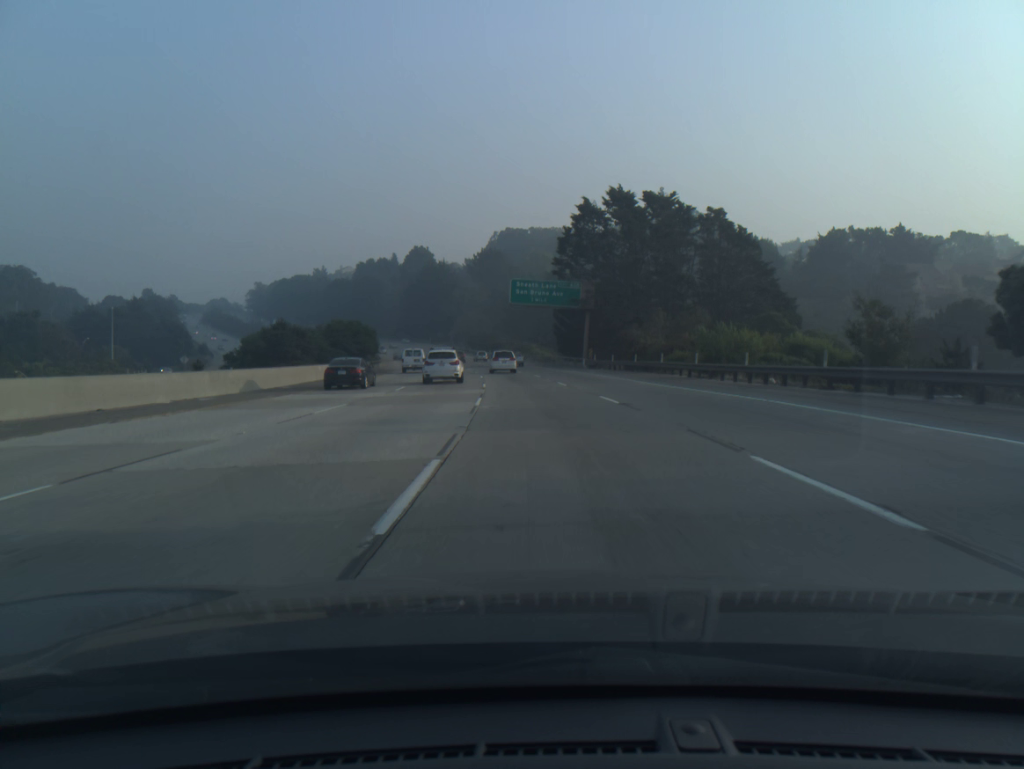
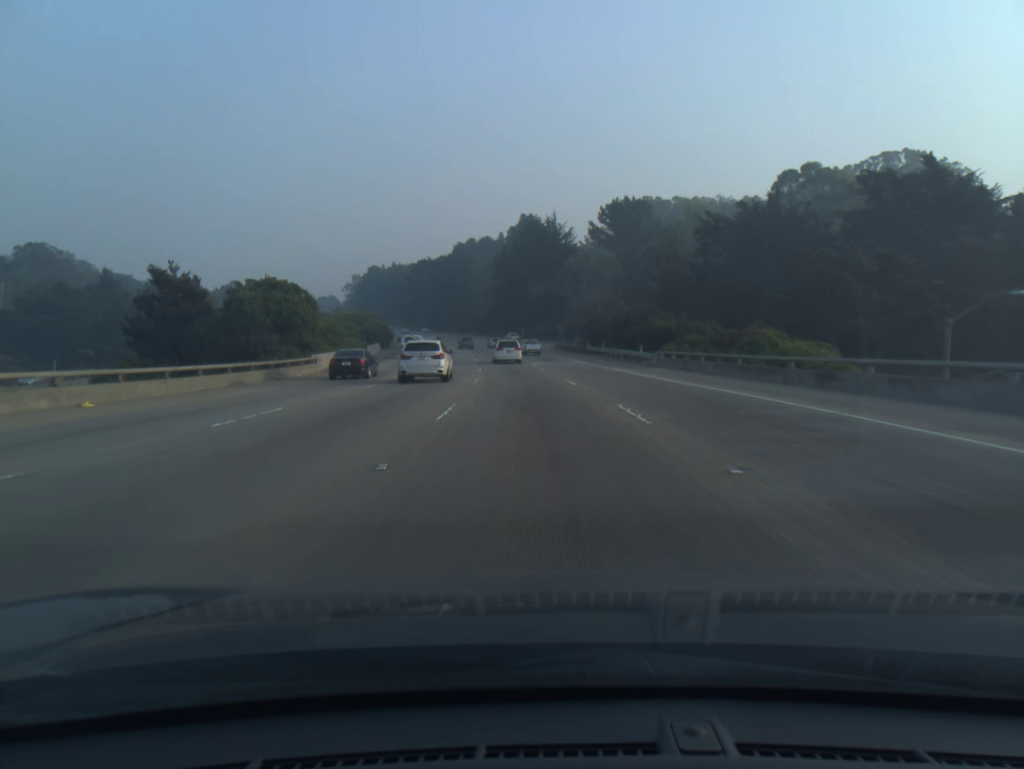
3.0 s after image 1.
(-7.8, +93.5) m; -9°
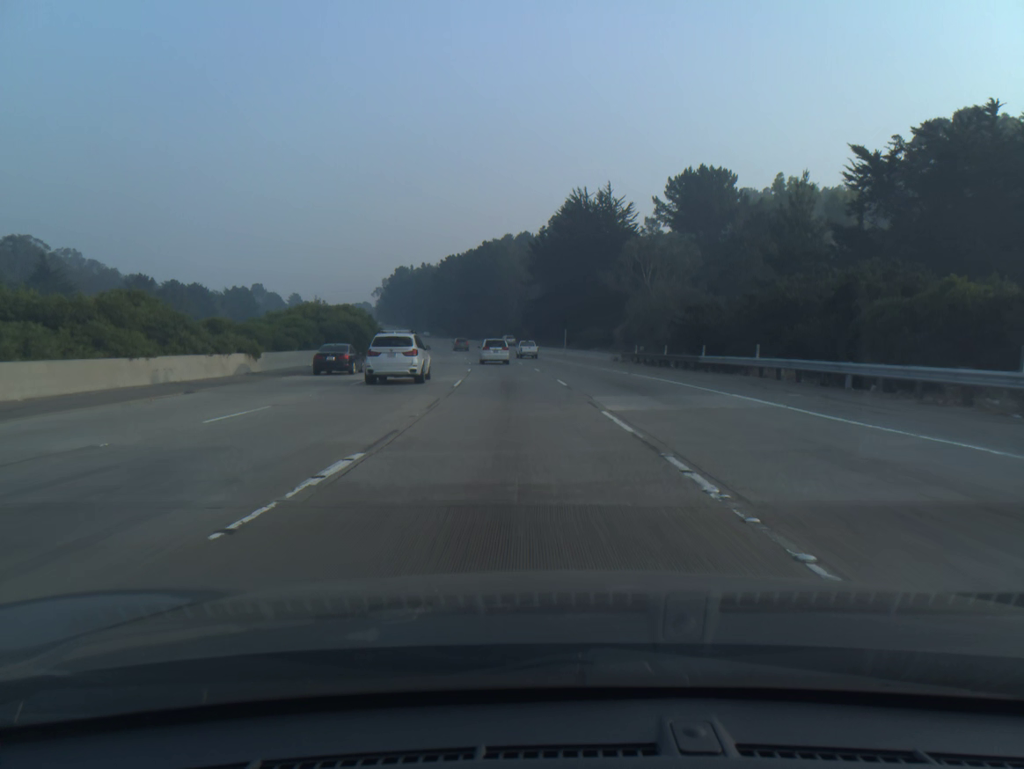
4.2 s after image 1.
(-1.0, +38.1) m; -3°
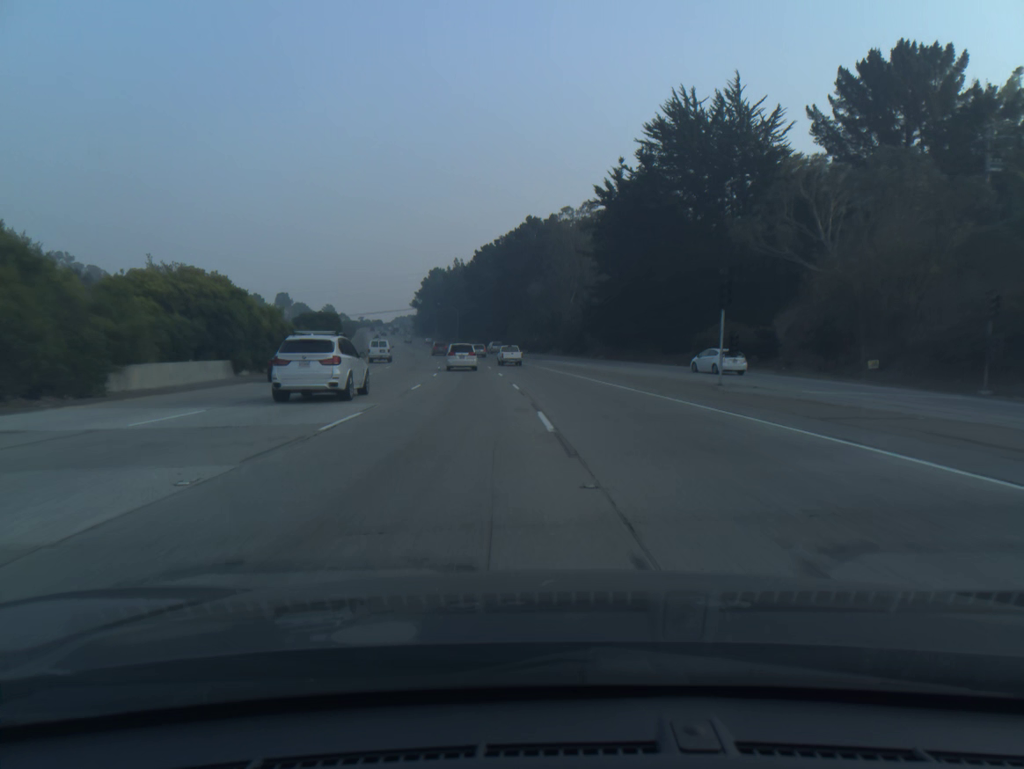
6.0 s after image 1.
(-2.1, +57.1) m; -4°
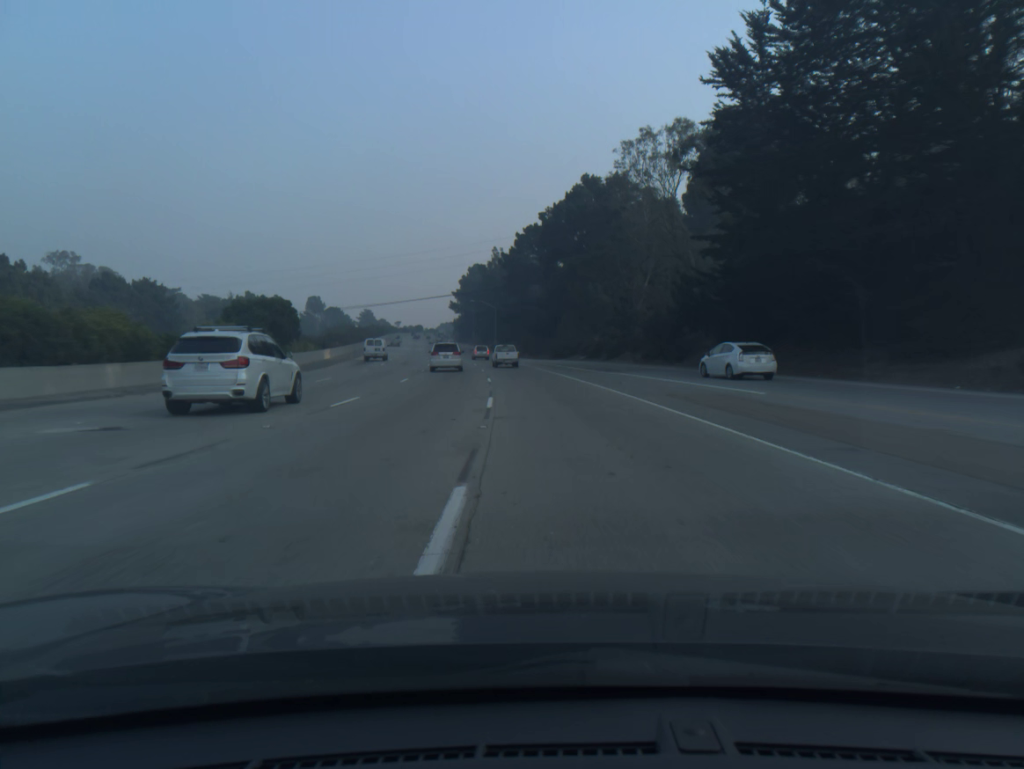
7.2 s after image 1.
(-1.2, +38.1) m; -4°
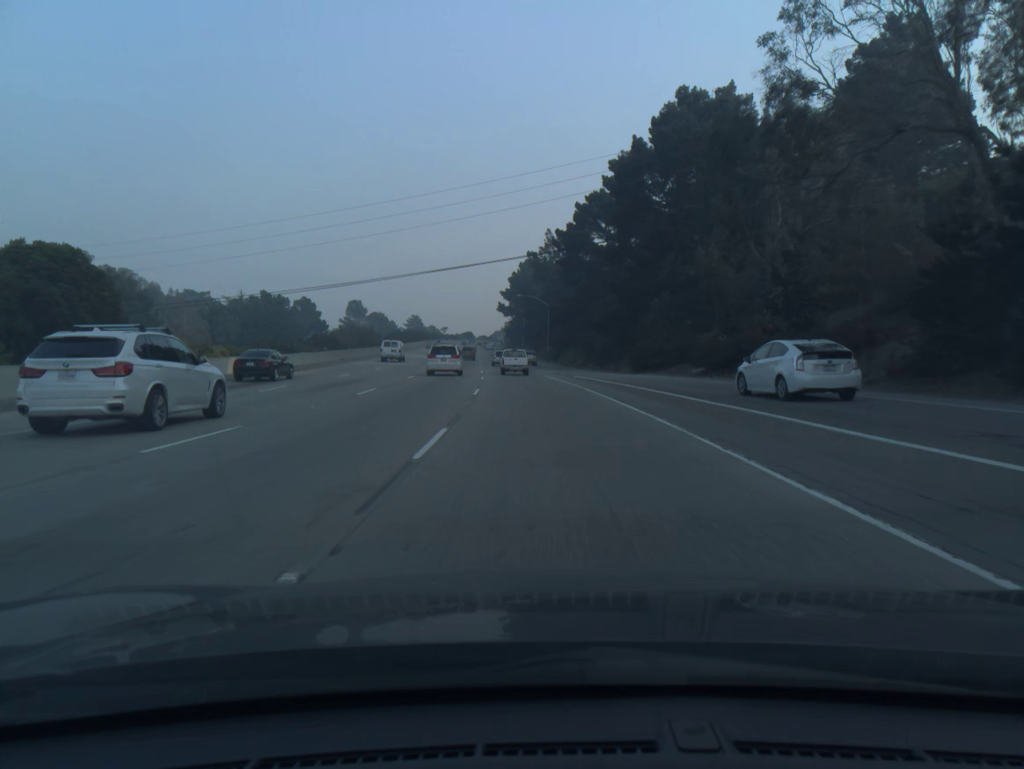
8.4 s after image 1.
(-1.2, +37.6) m; -4°
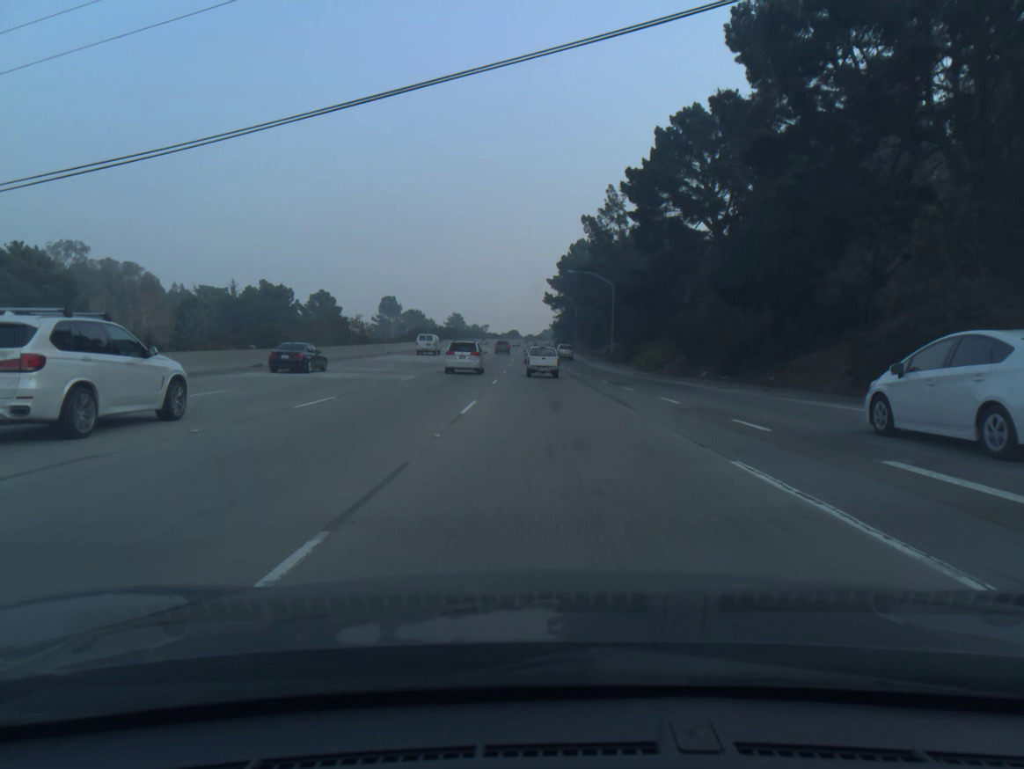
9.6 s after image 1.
(-1.4, +37.0) m; -4°
